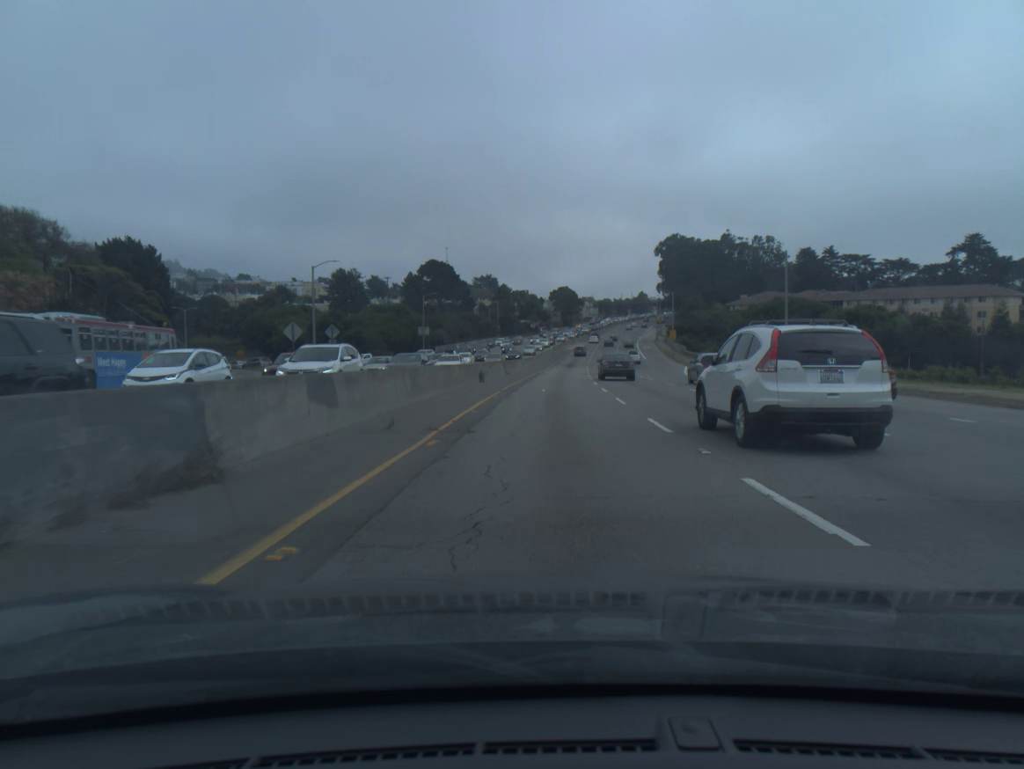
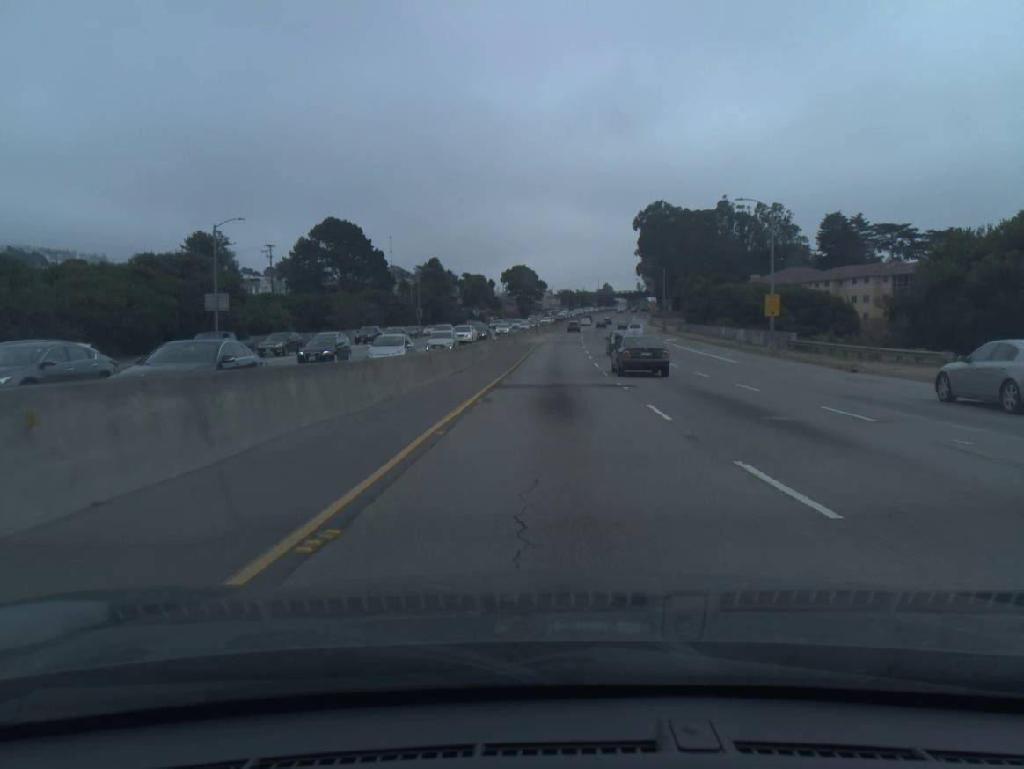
(+1.7, +65.8) m; +3°
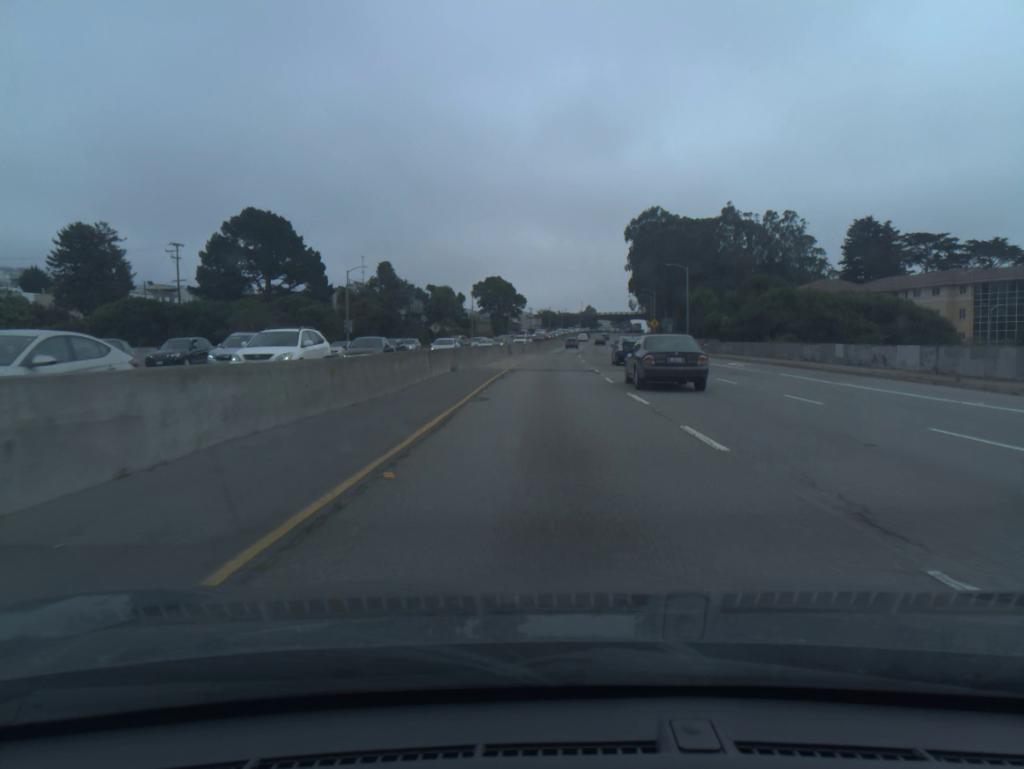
(+0.4, +33.9) m; +1°
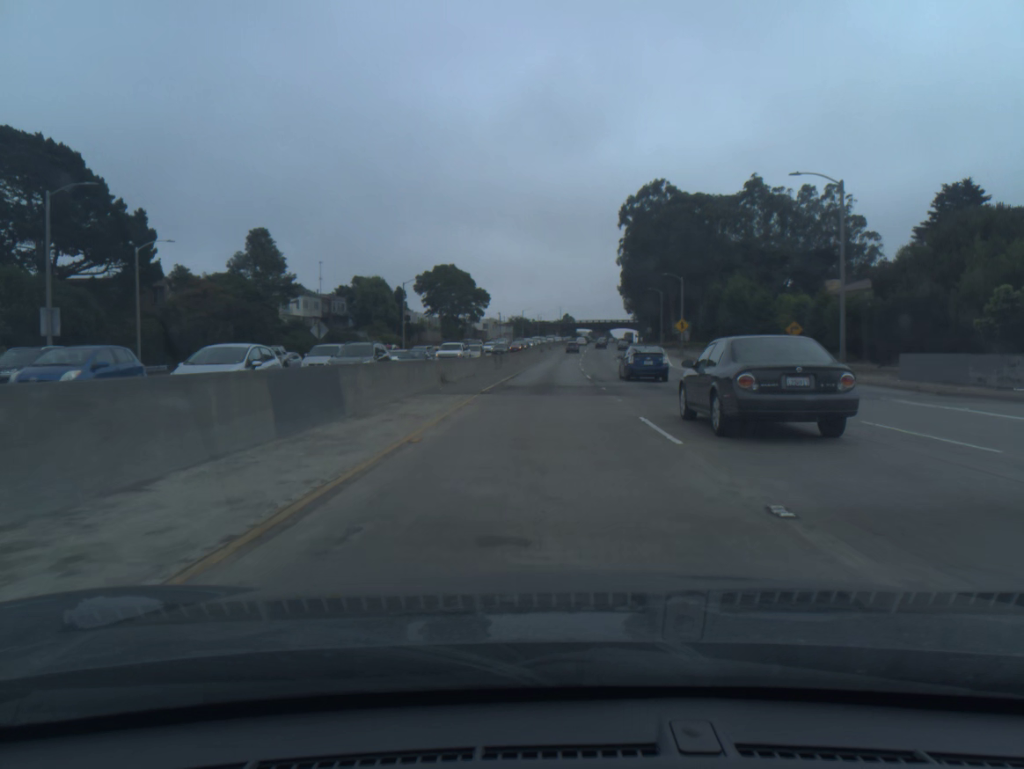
(+0.9, +50.0) m; +2°
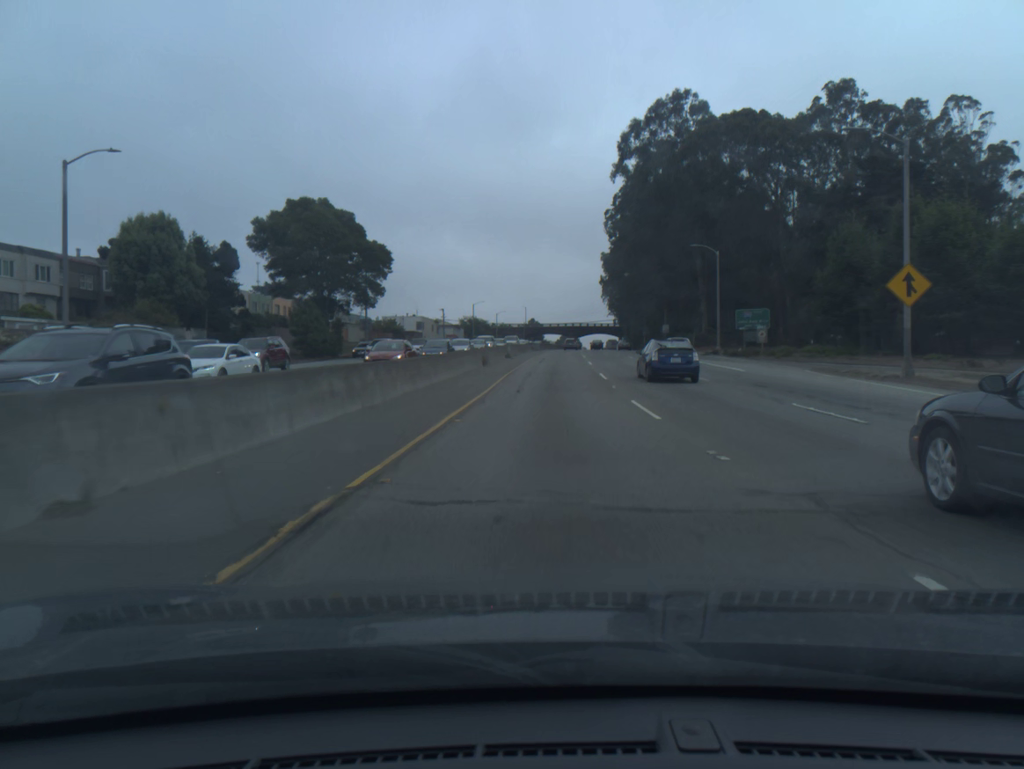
(+1.1, +64.1) m; +2°
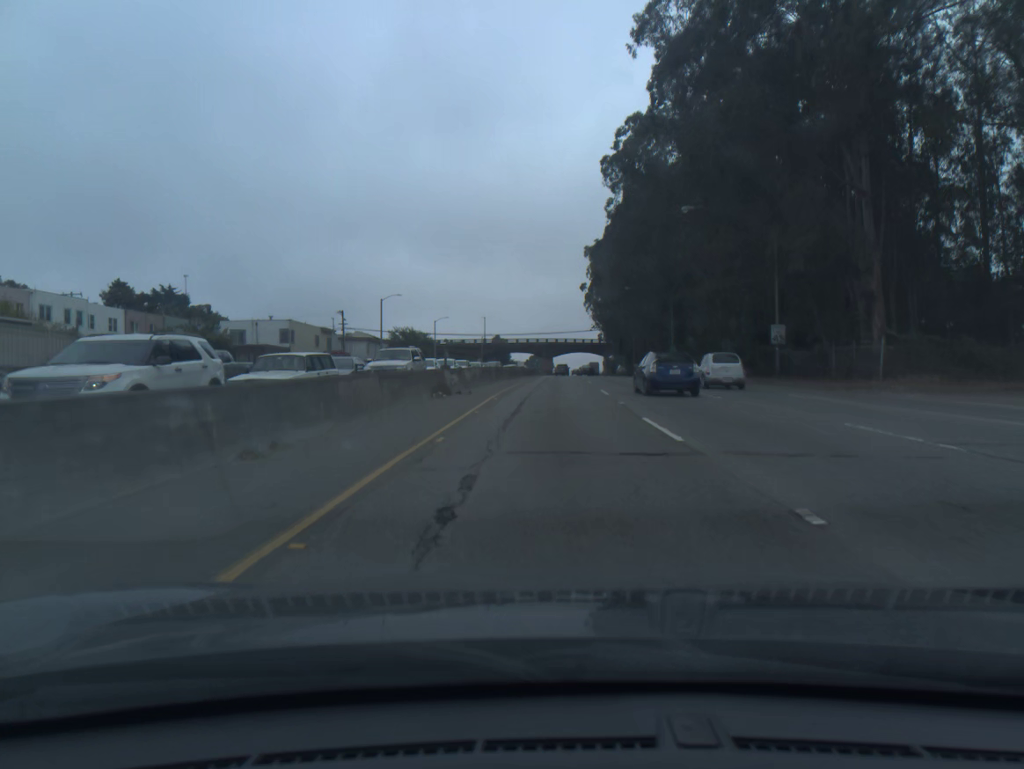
(+1.5, +62.7) m; +2°
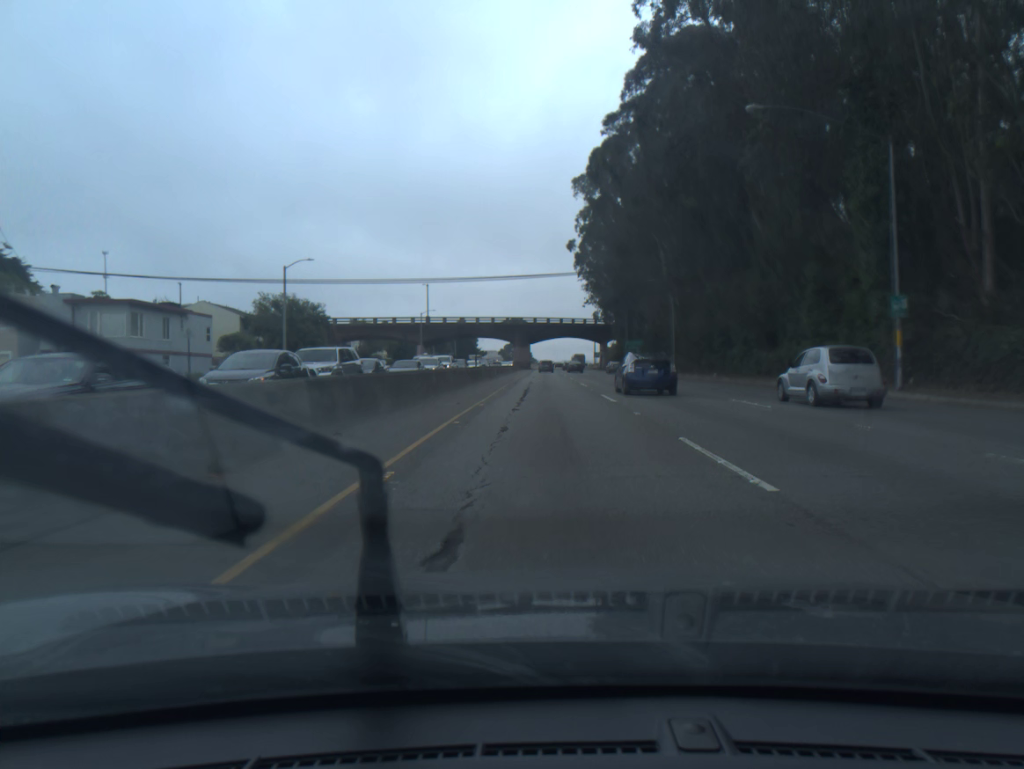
(+1.2, +63.2) m; +2°
